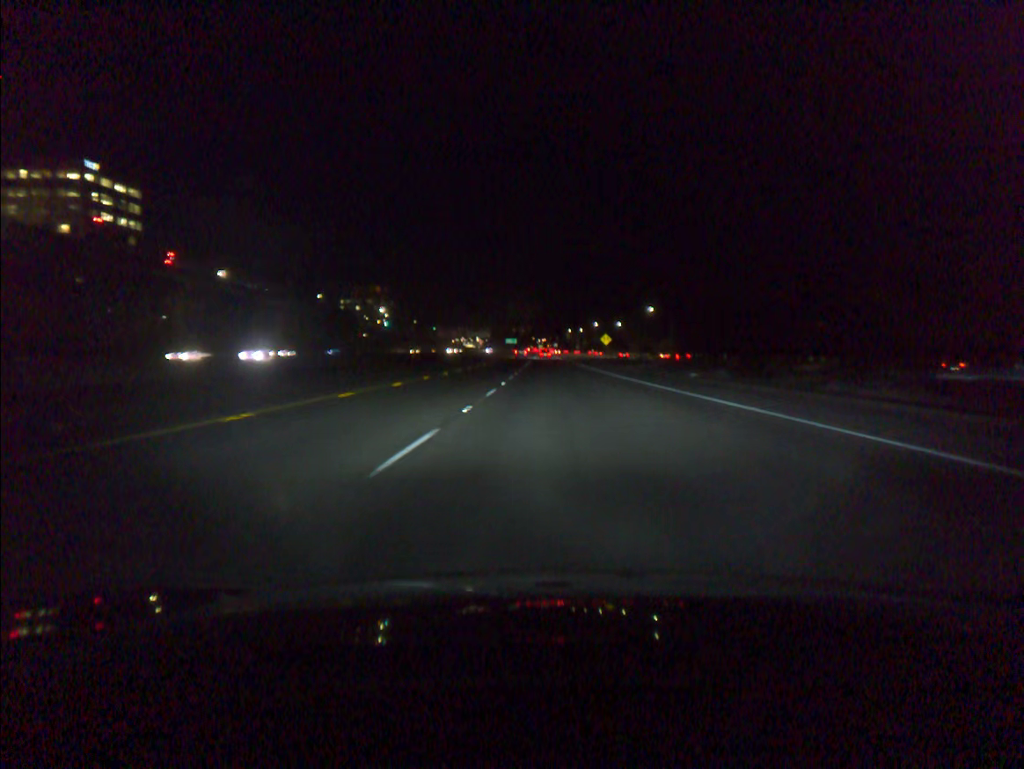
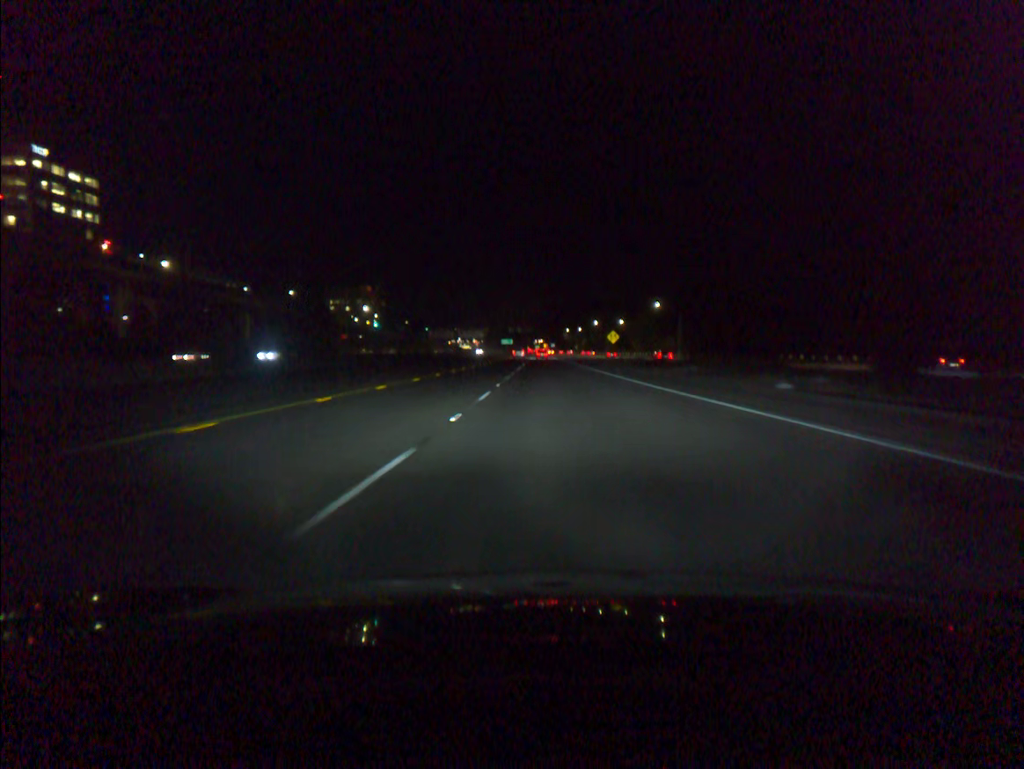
(0.0, +16.9) m; 0°
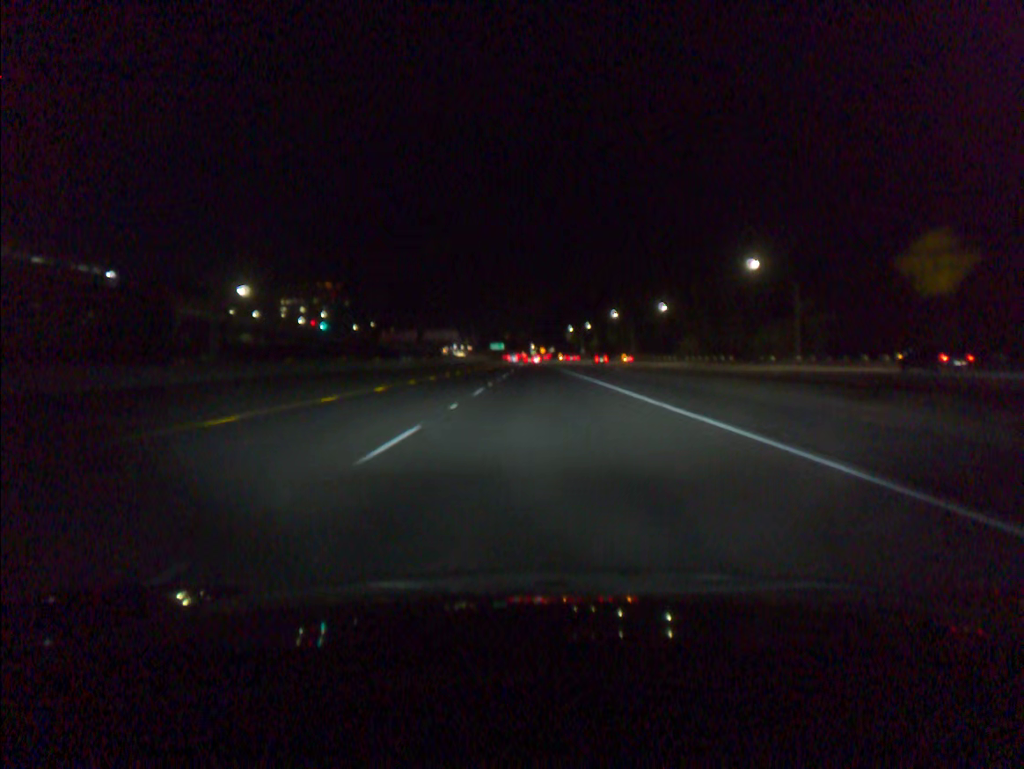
(+0.4, +84.5) m; 0°
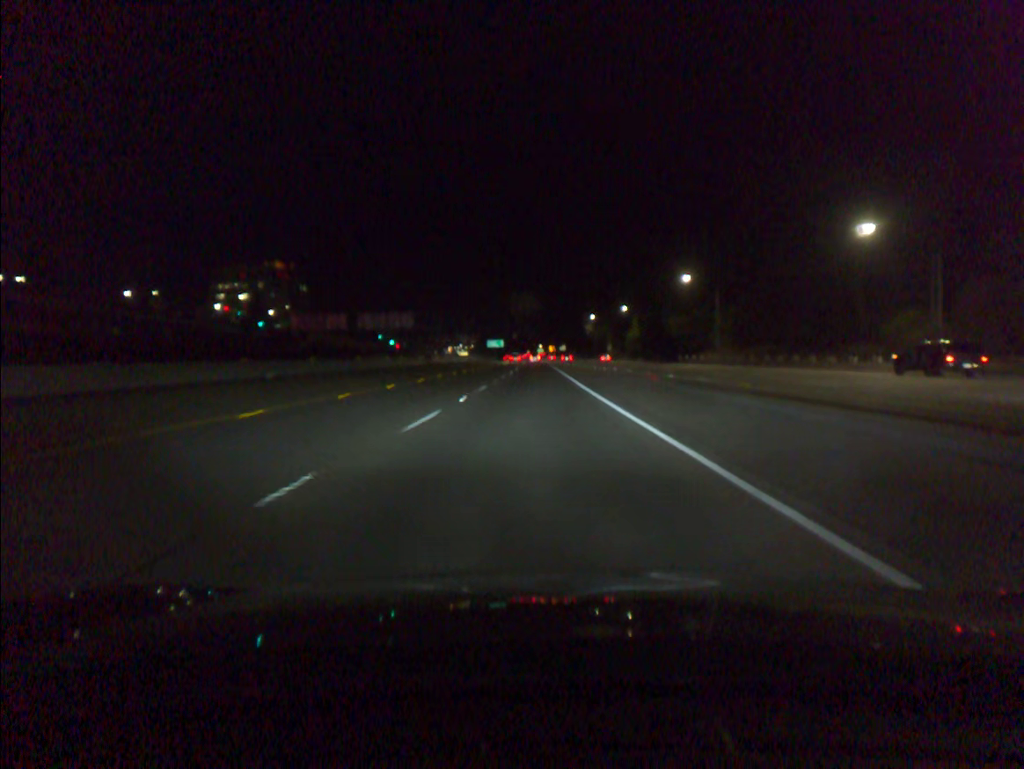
(-0.1, +84.9) m; 0°
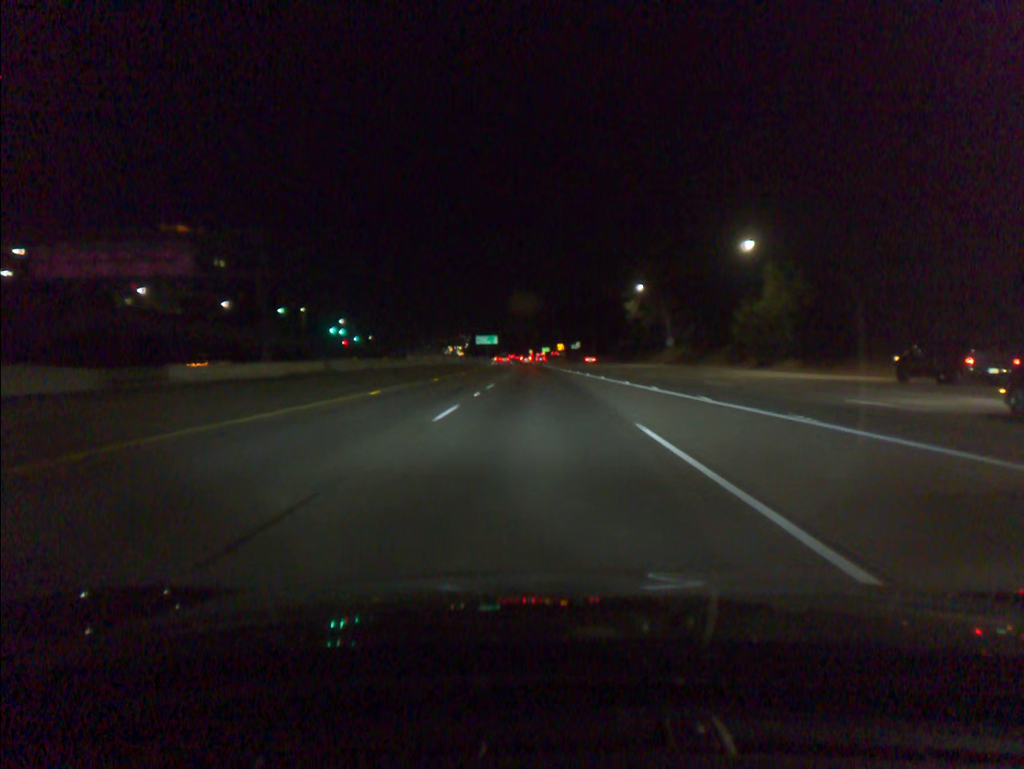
(-0.5, +87.3) m; 0°
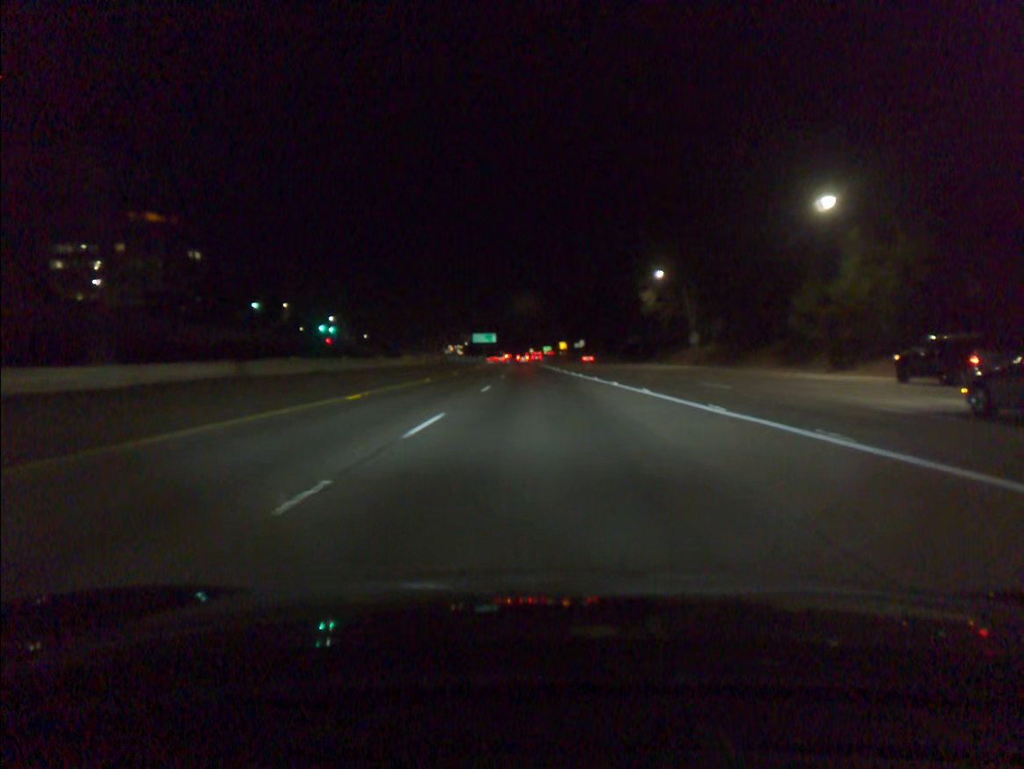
(0.0, +17.8) m; 0°
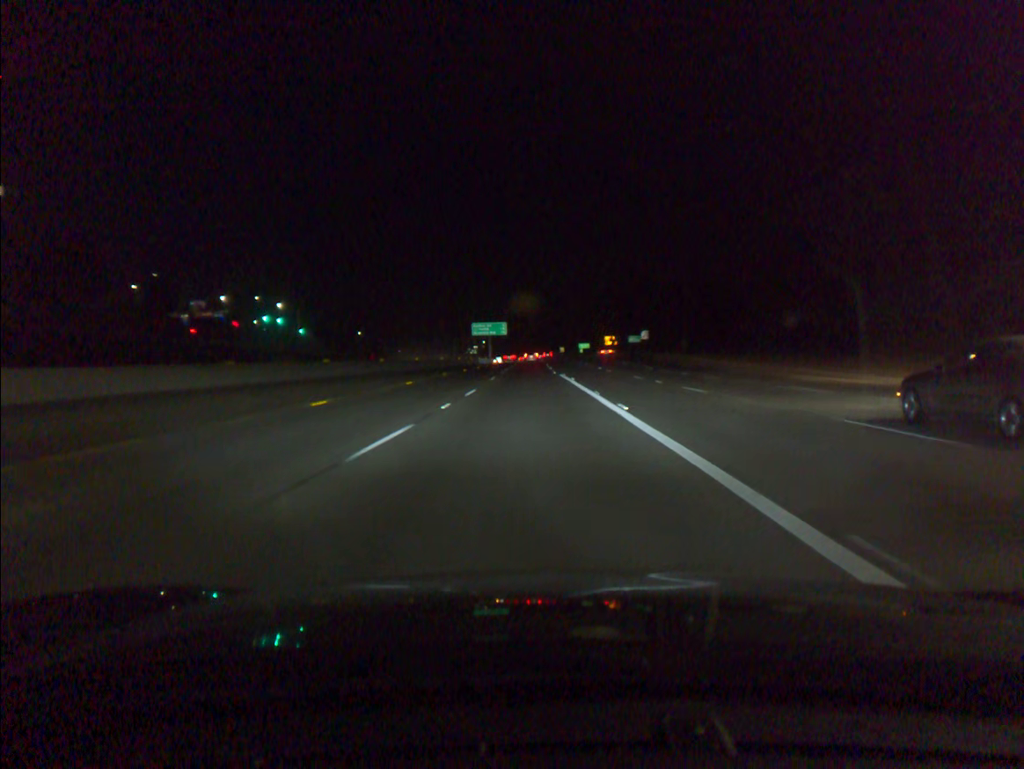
(-1.1, +89.8) m; -2°
